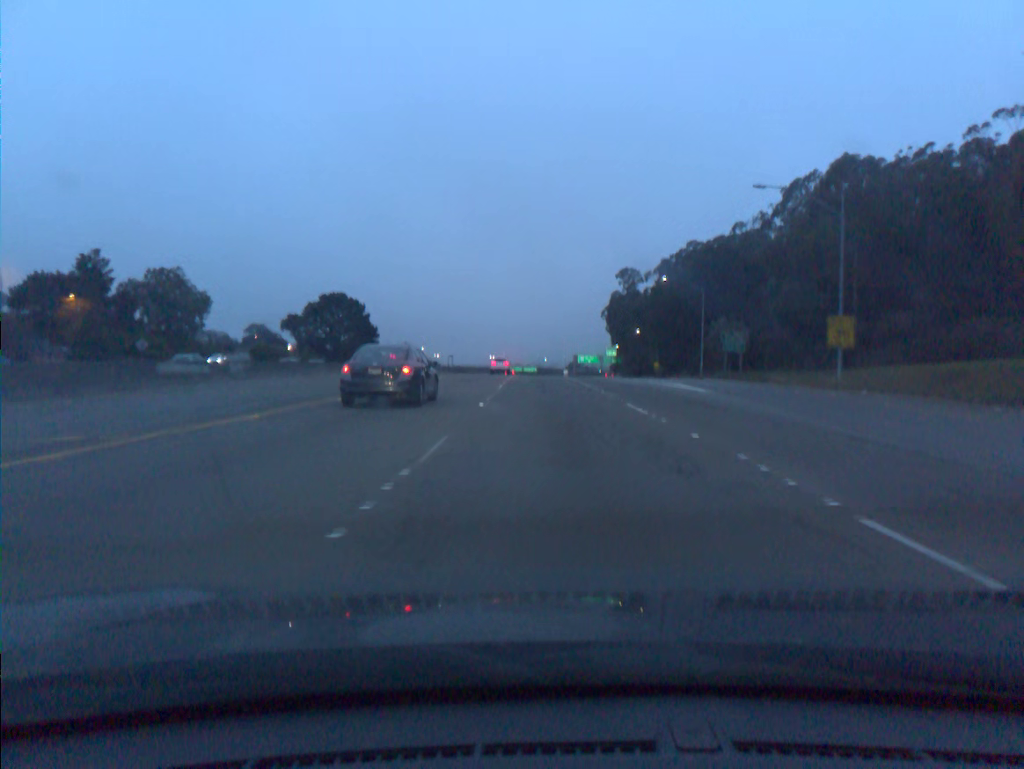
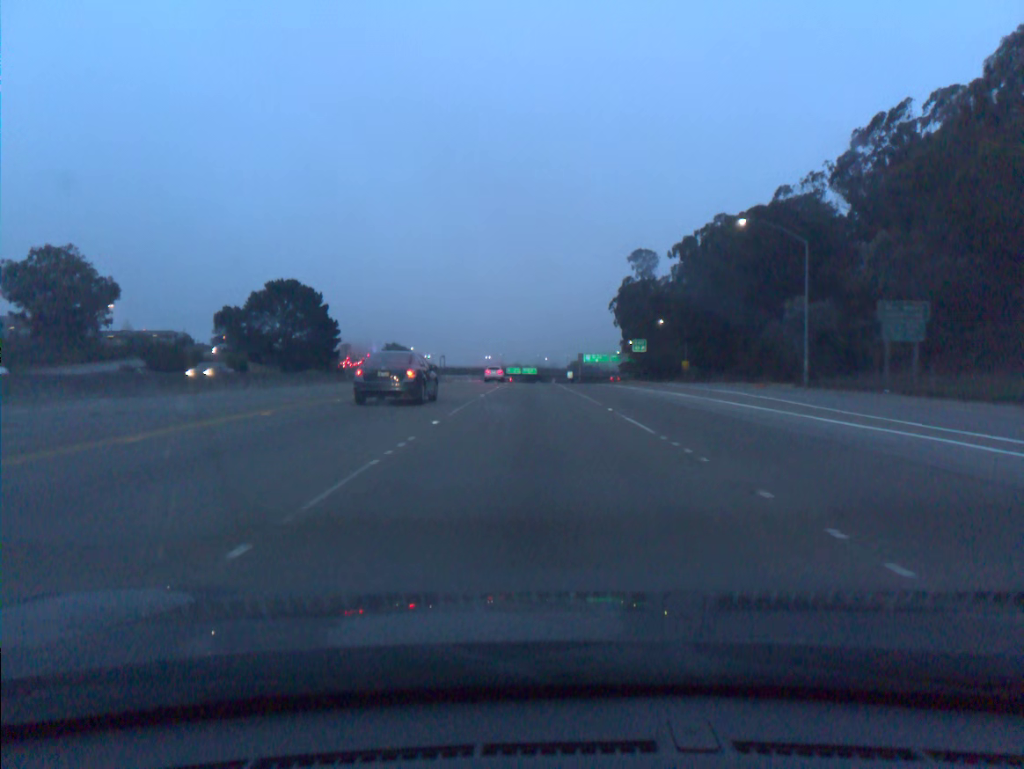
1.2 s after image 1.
(+0.2, +33.6) m; 0°
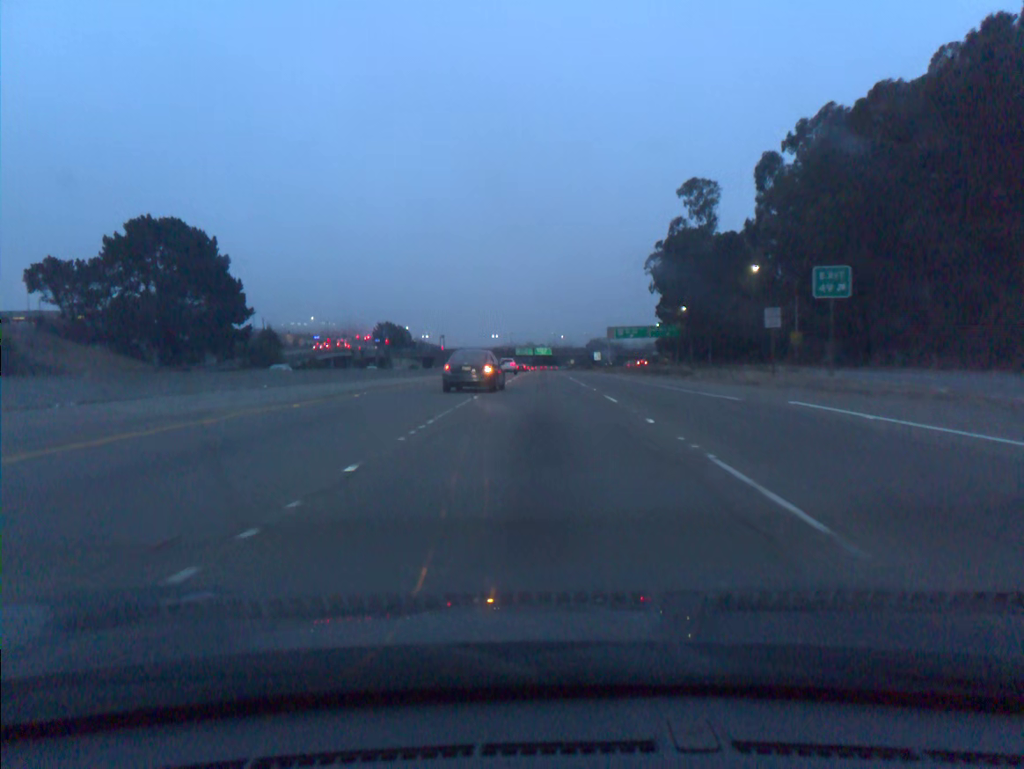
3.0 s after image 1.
(-0.6, +50.8) m; -1°
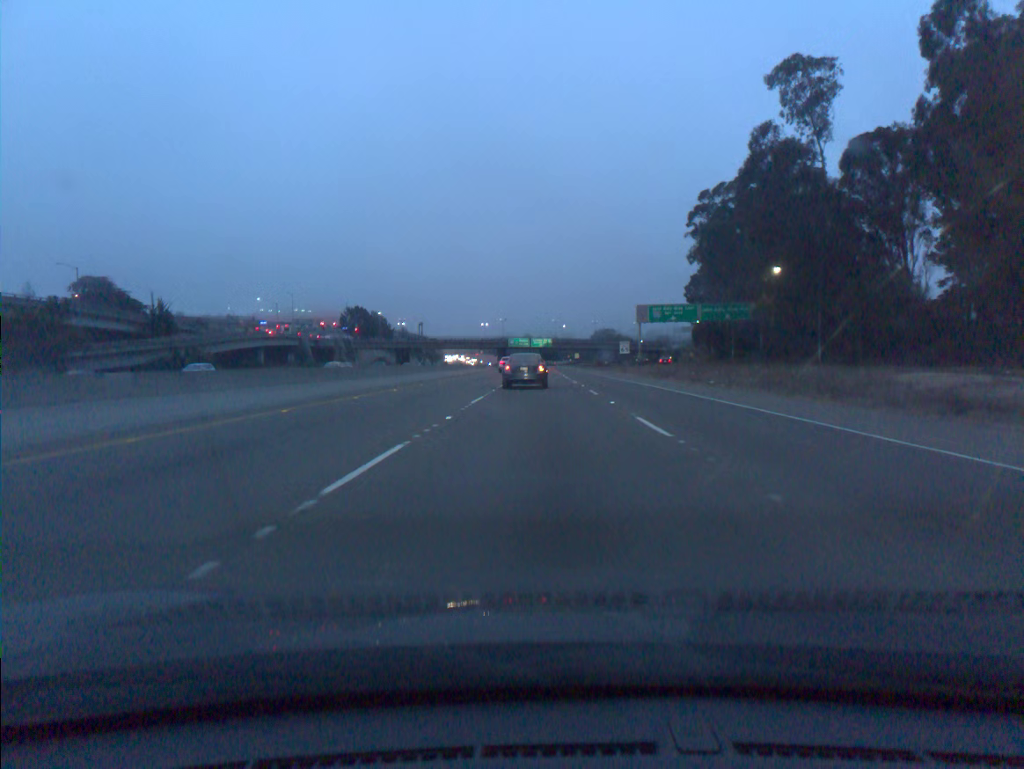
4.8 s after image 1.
(0.0, +51.4) m; 0°
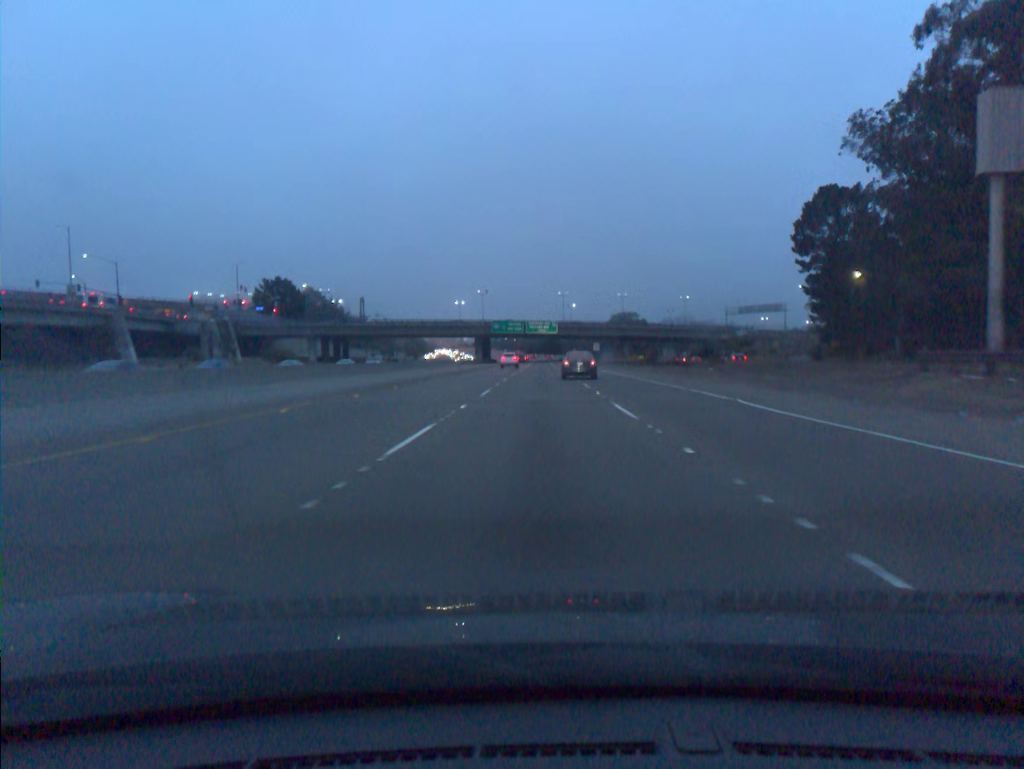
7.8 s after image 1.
(0.0, +85.4) m; 0°
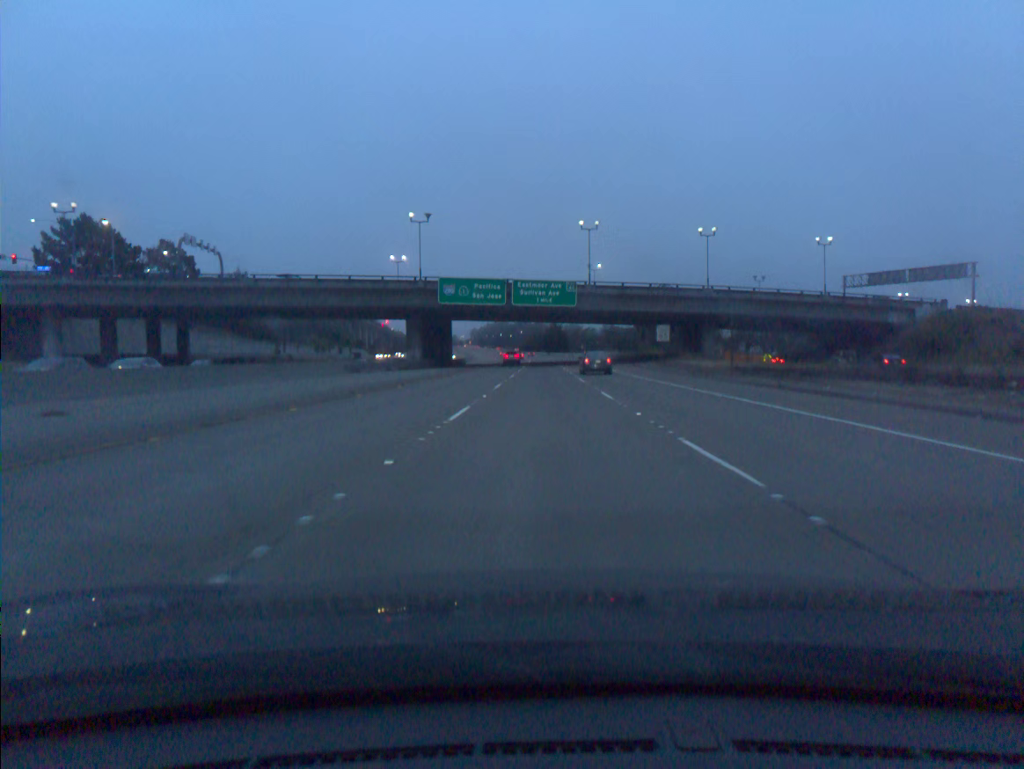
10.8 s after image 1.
(-0.2, +85.0) m; 0°
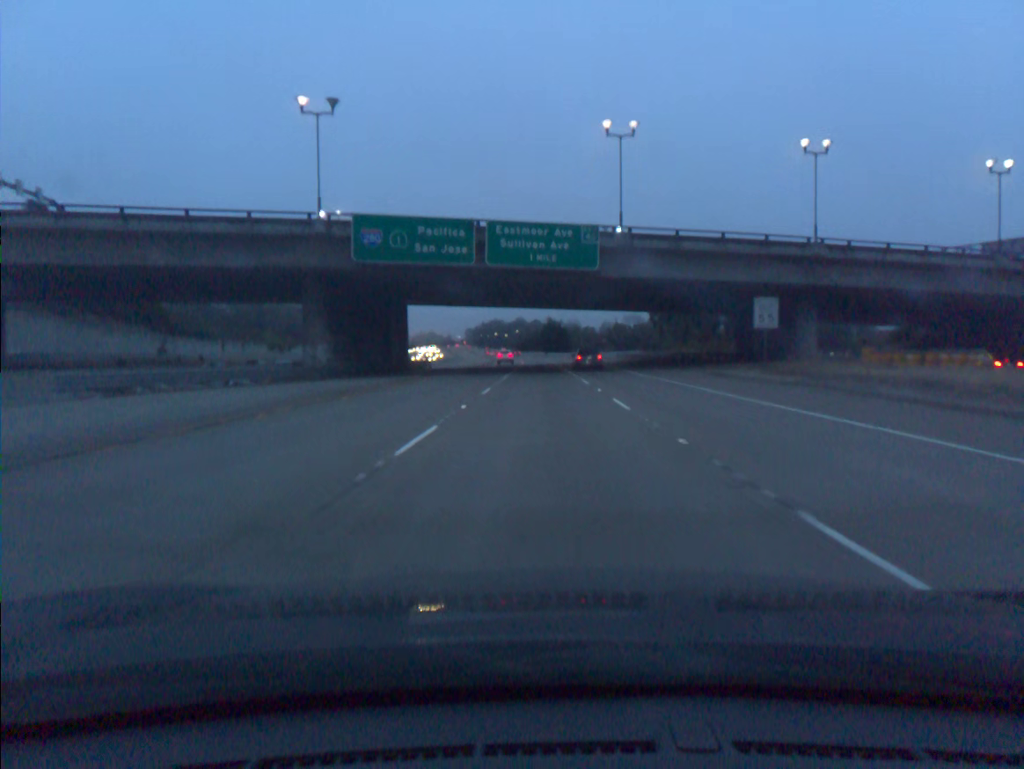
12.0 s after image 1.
(+0.1, +34.4) m; 0°
